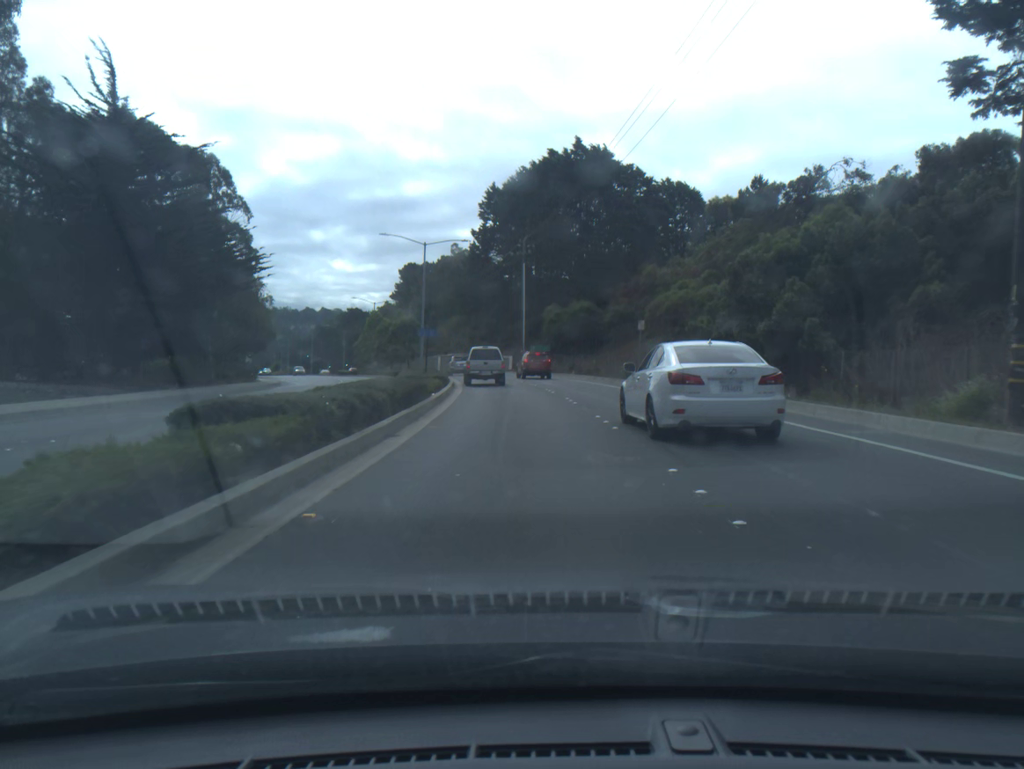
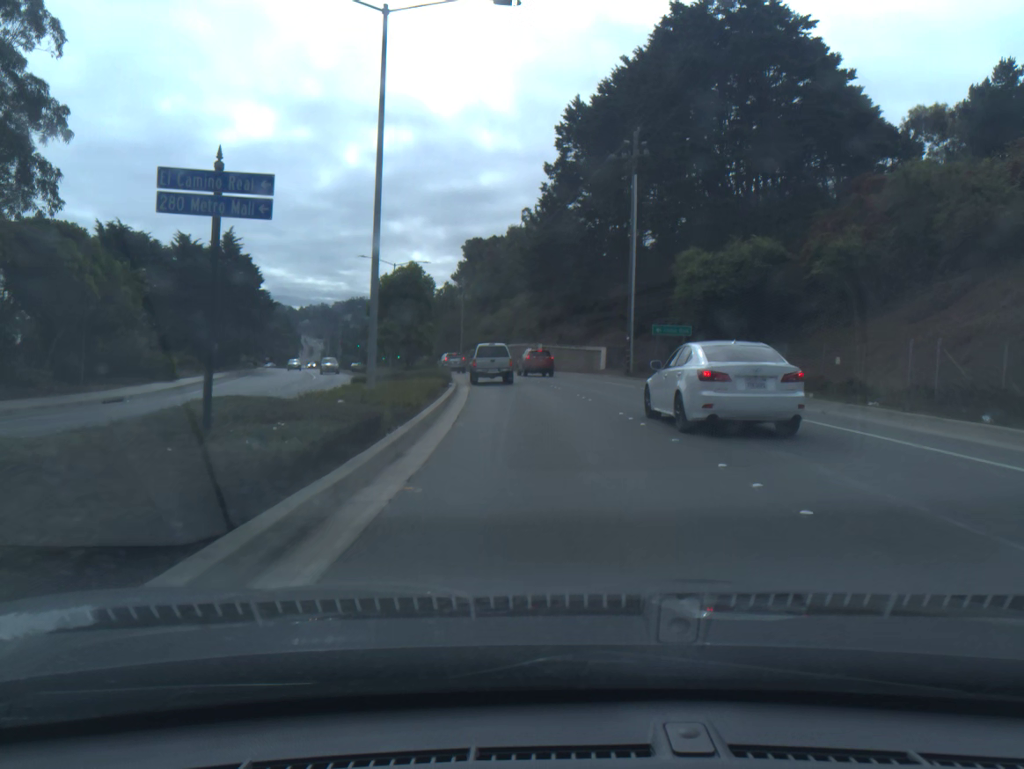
(-1.9, +36.1) m; -5°
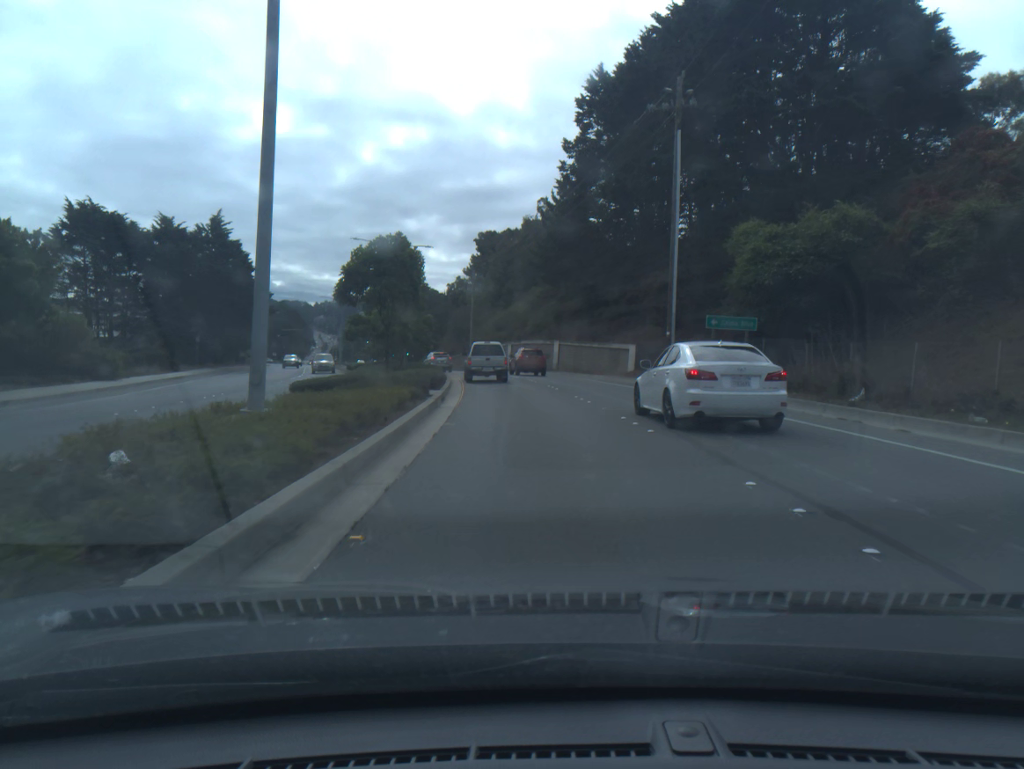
(-0.1, +8.7) m; -1°
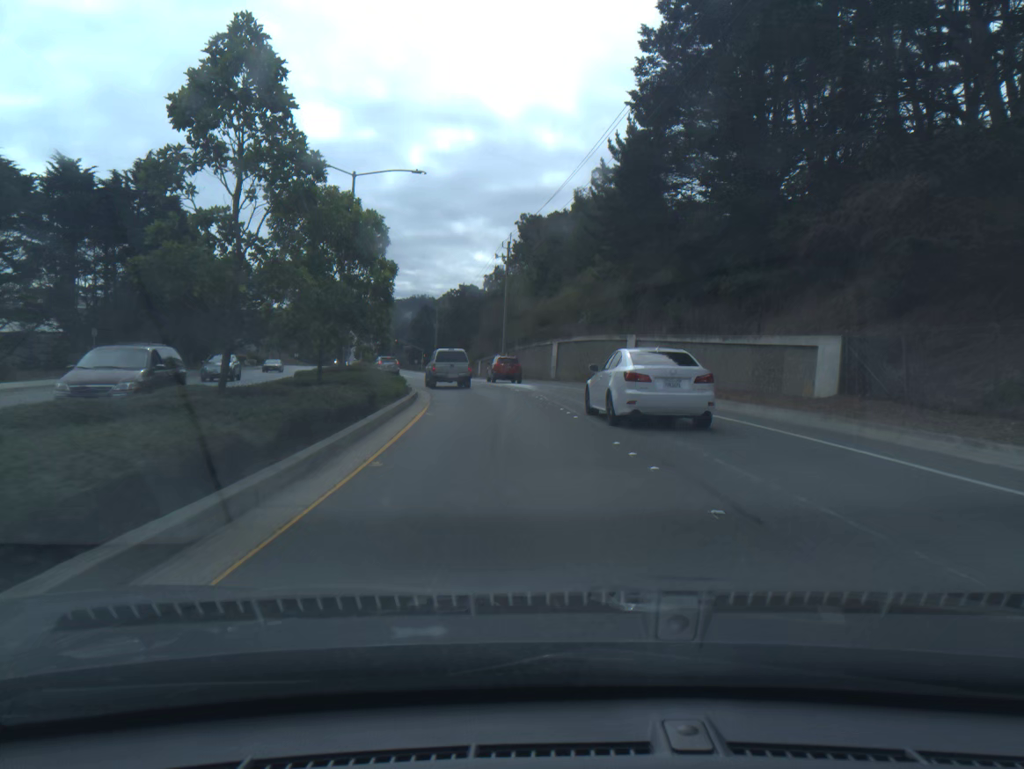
(-0.6, +25.6) m; -3°
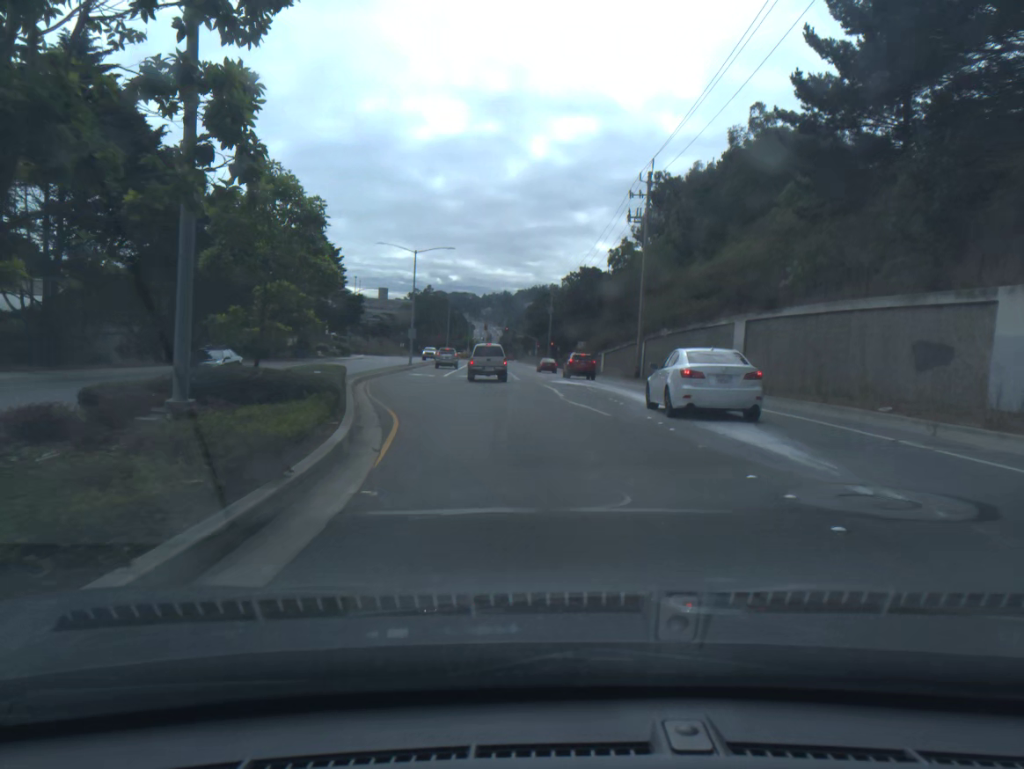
(-1.6, +24.7) m; -9°
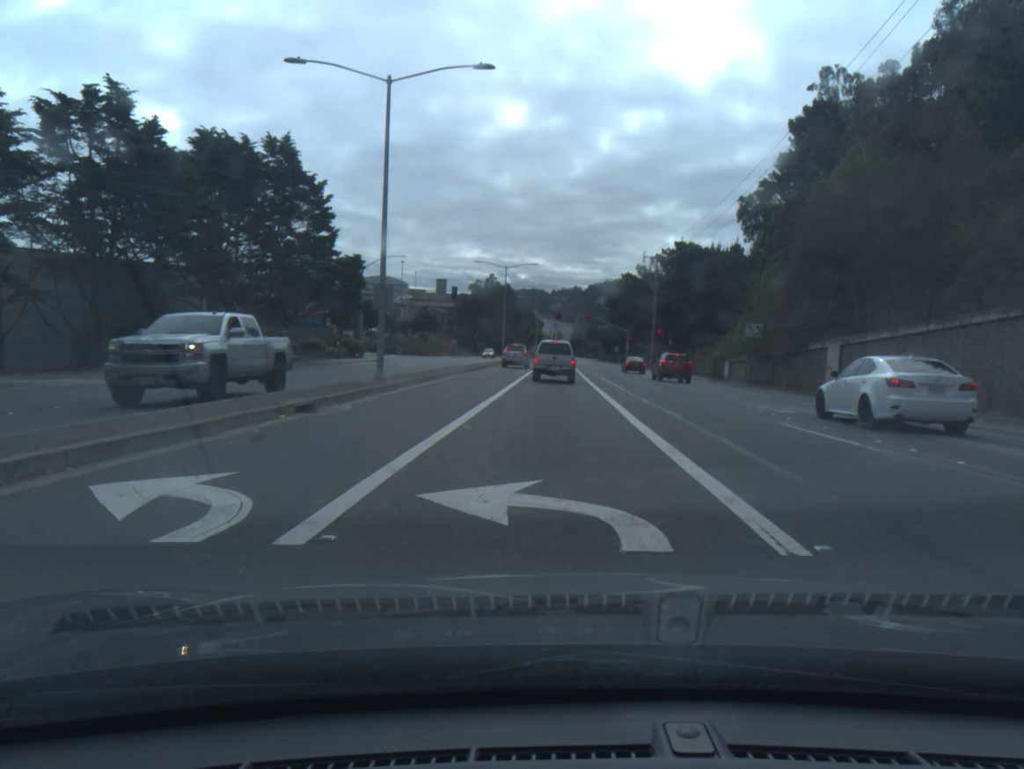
(-2.7, +39.2) m; -5°
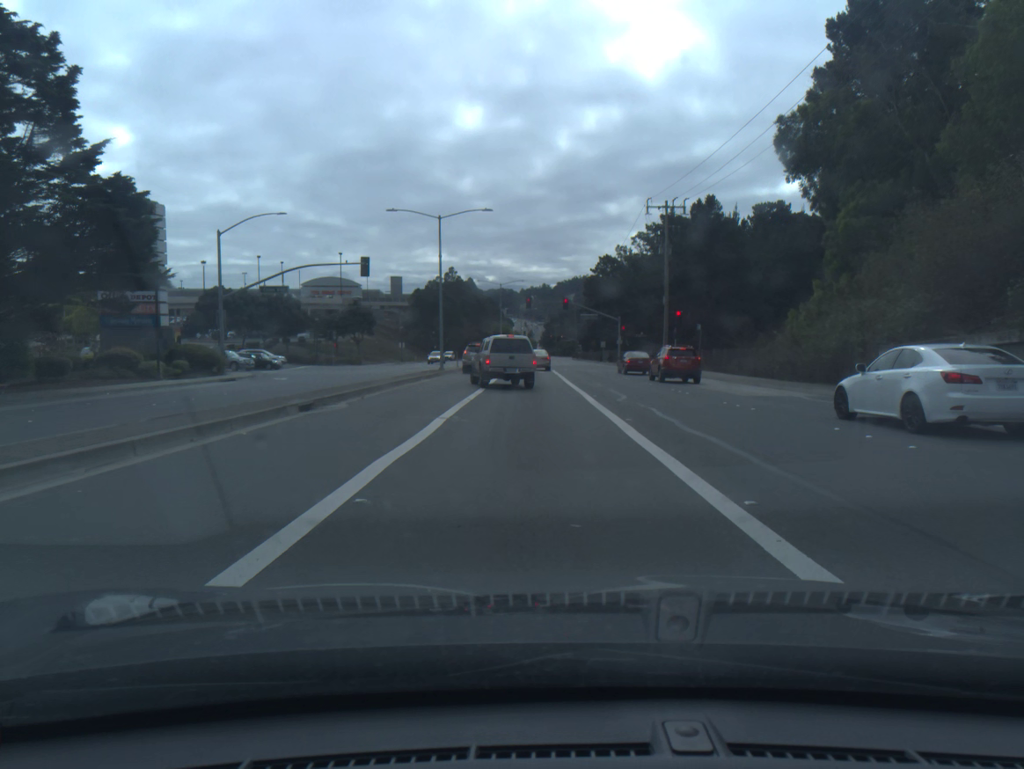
(+0.8, +29.1) m; +2°
